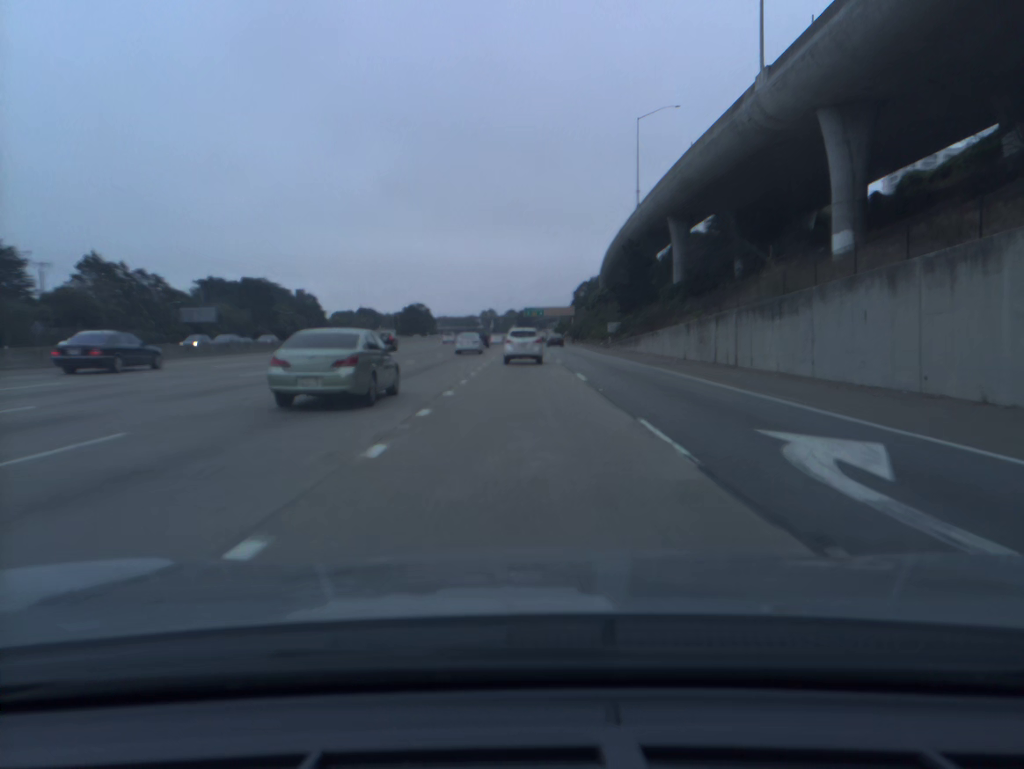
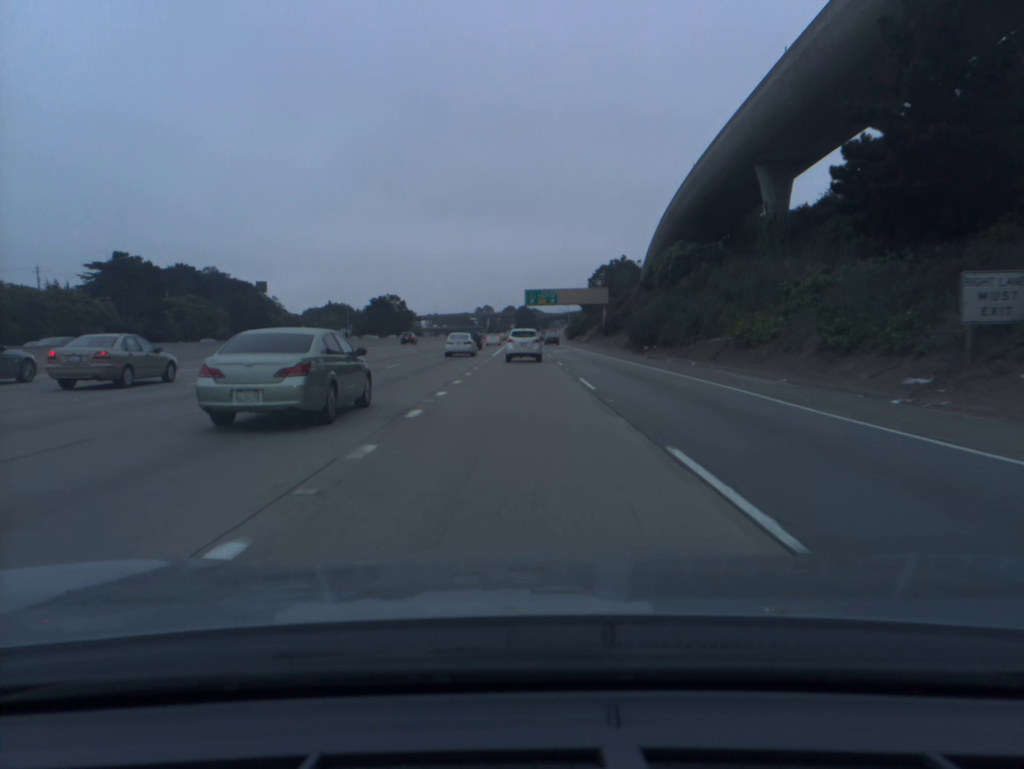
(+0.3, +76.5) m; 0°
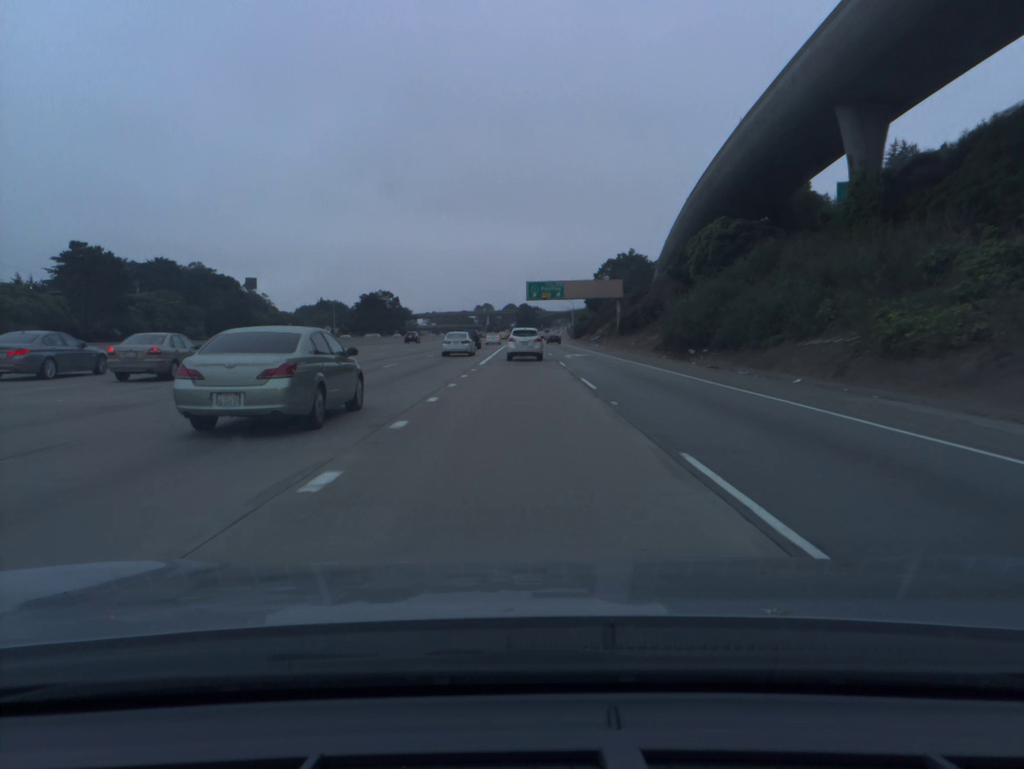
(0.0, +15.2) m; 0°
